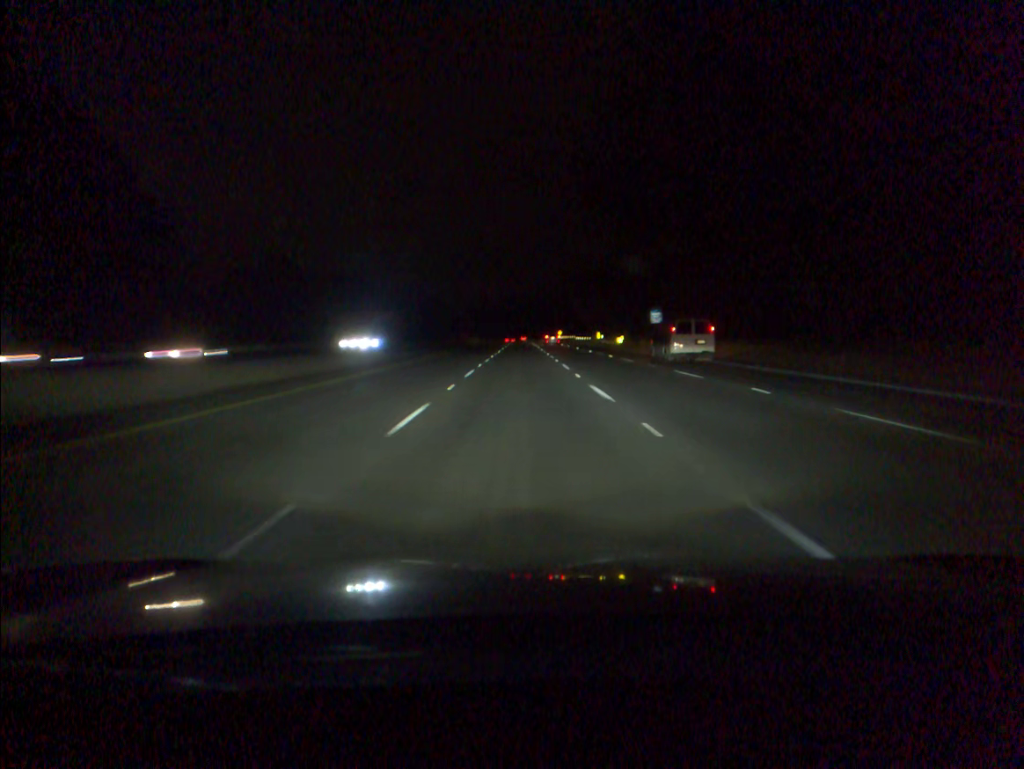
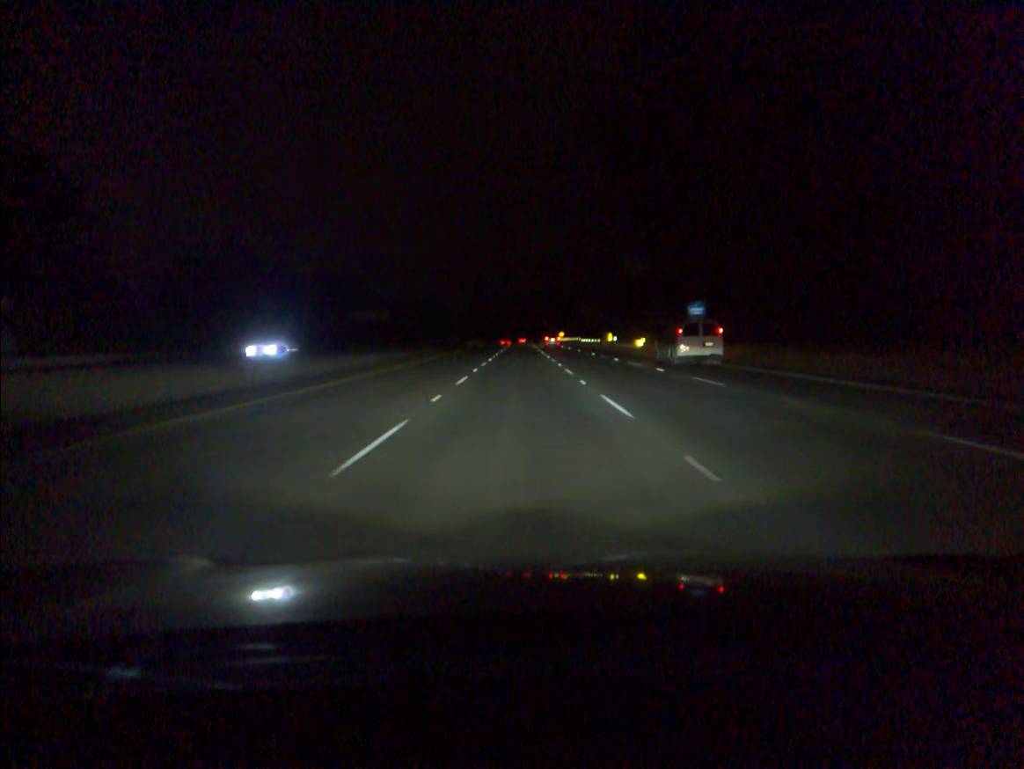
(0.0, +17.5) m; 0°
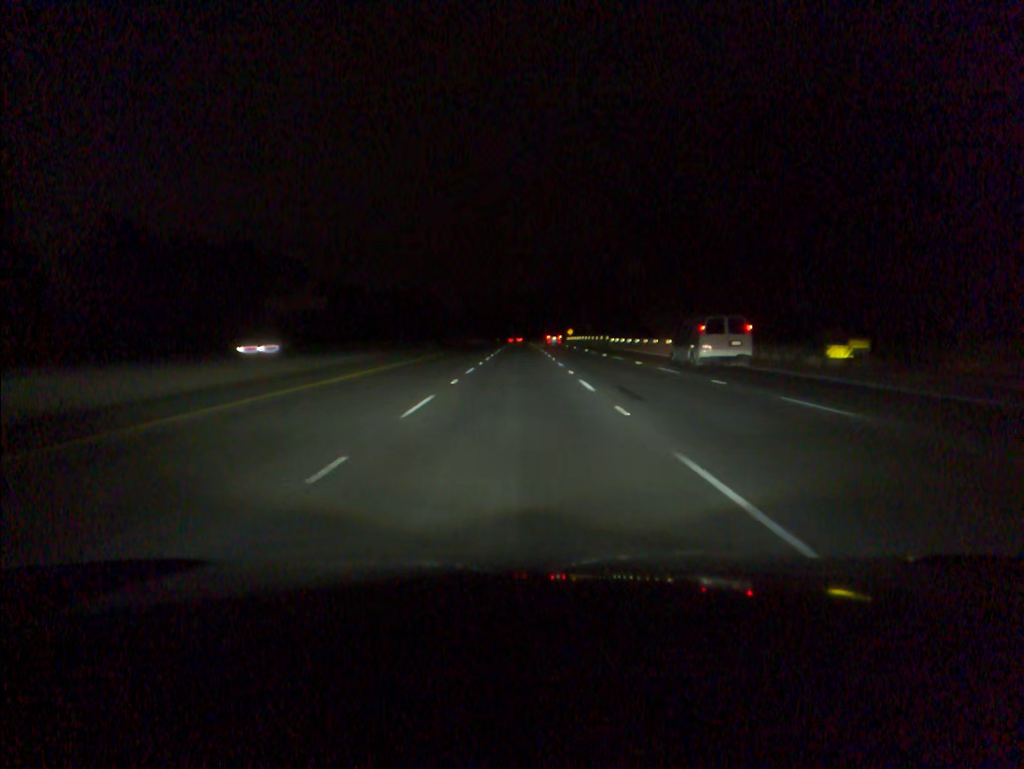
(0.0, +52.8) m; 0°
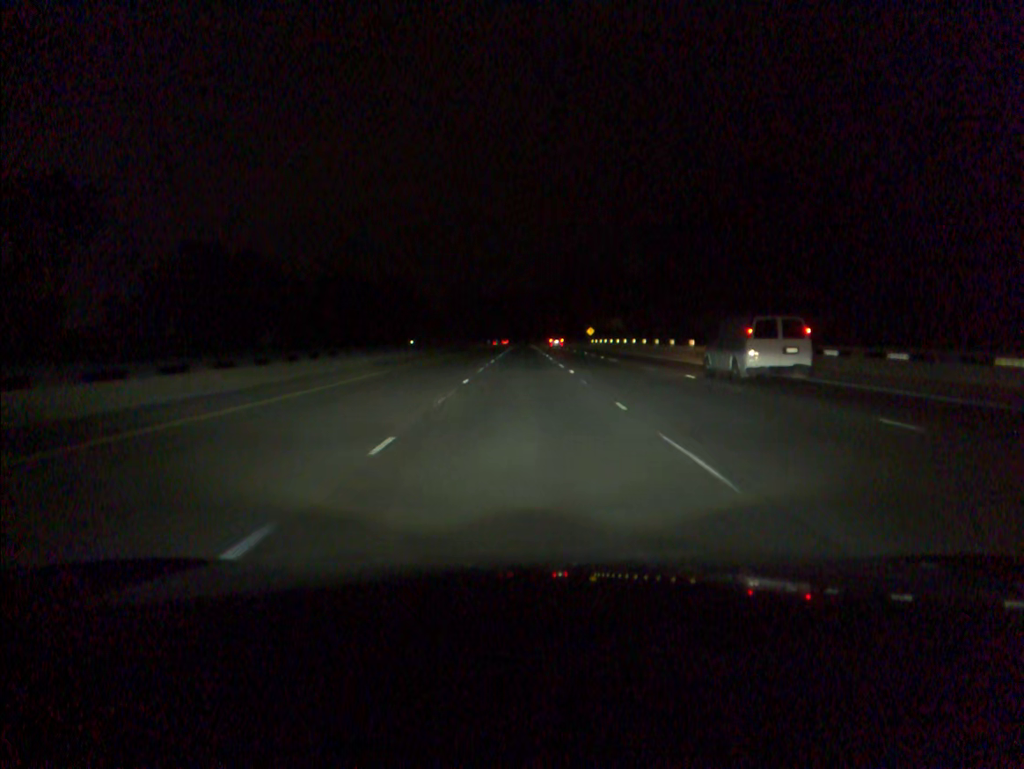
(-0.2, +70.3) m; 0°
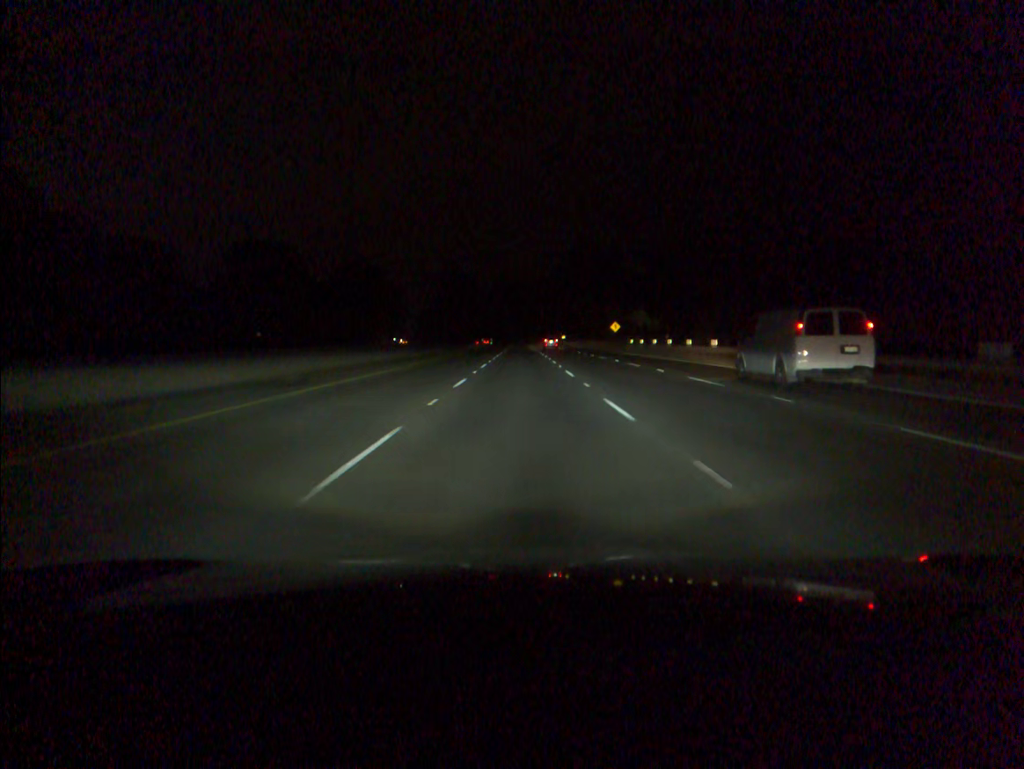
(+0.1, +52.5) m; 0°
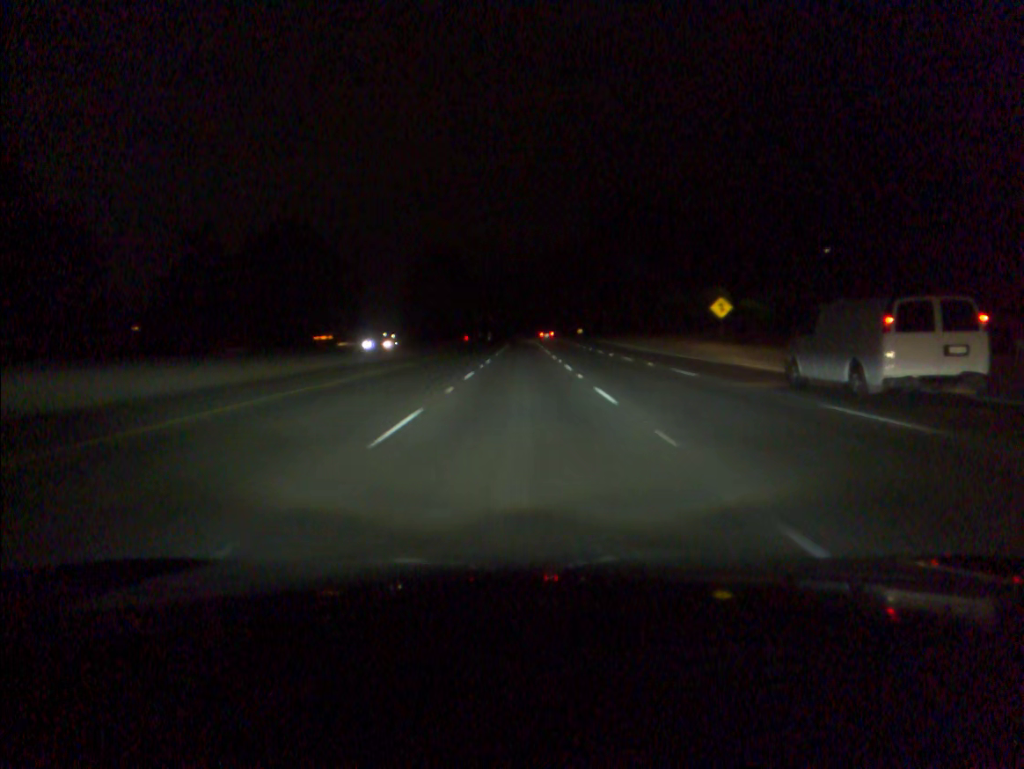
(+0.1, +70.0) m; 0°
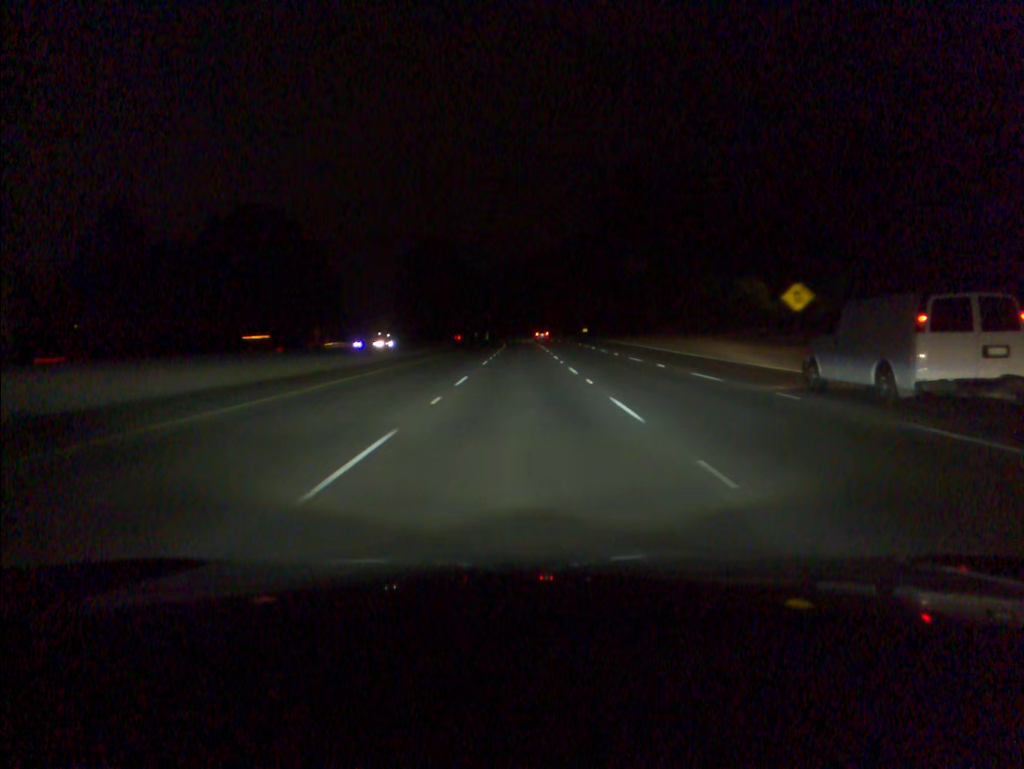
(0.0, +17.5) m; 0°
